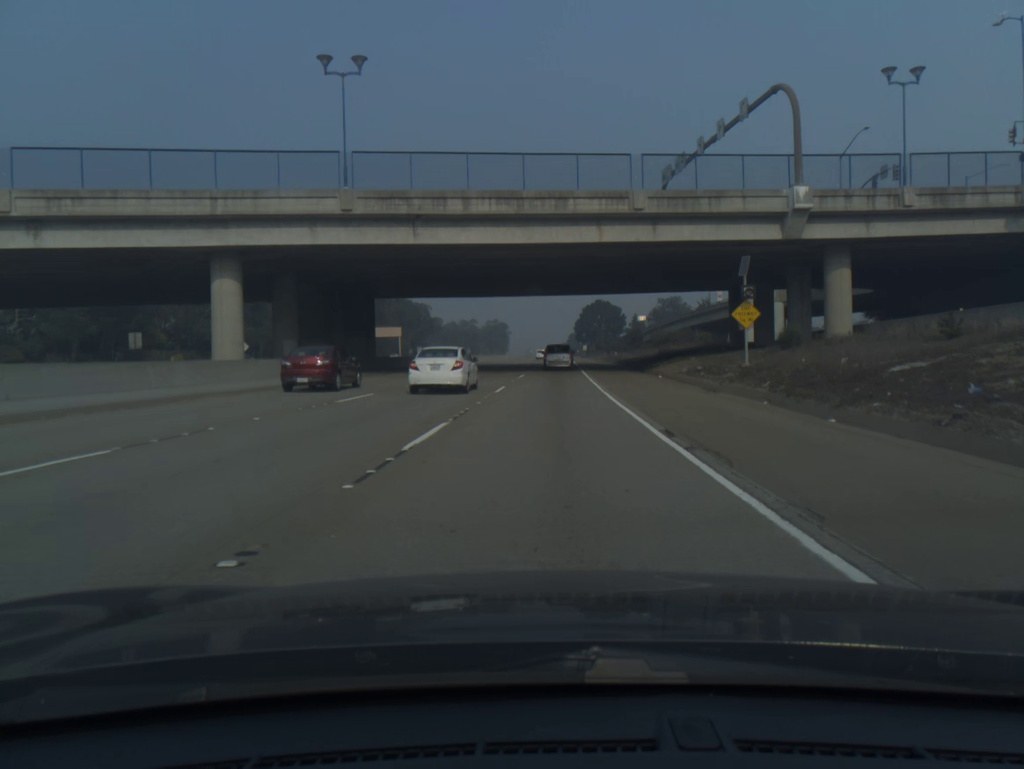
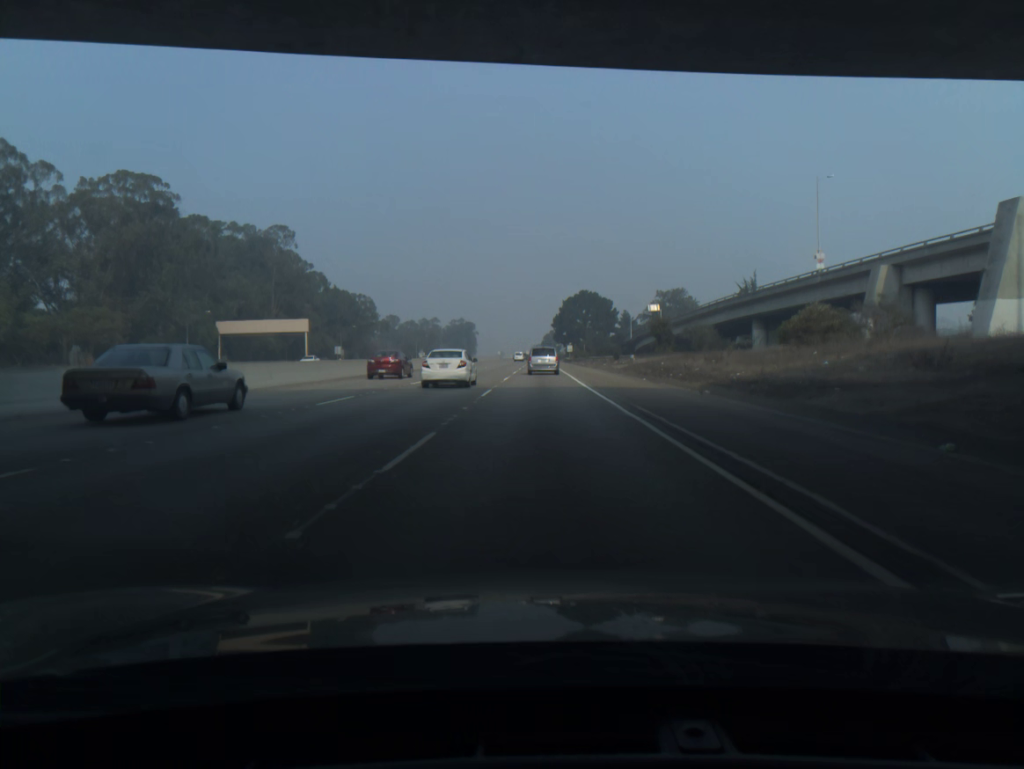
(+1.1, +60.1) m; +2°
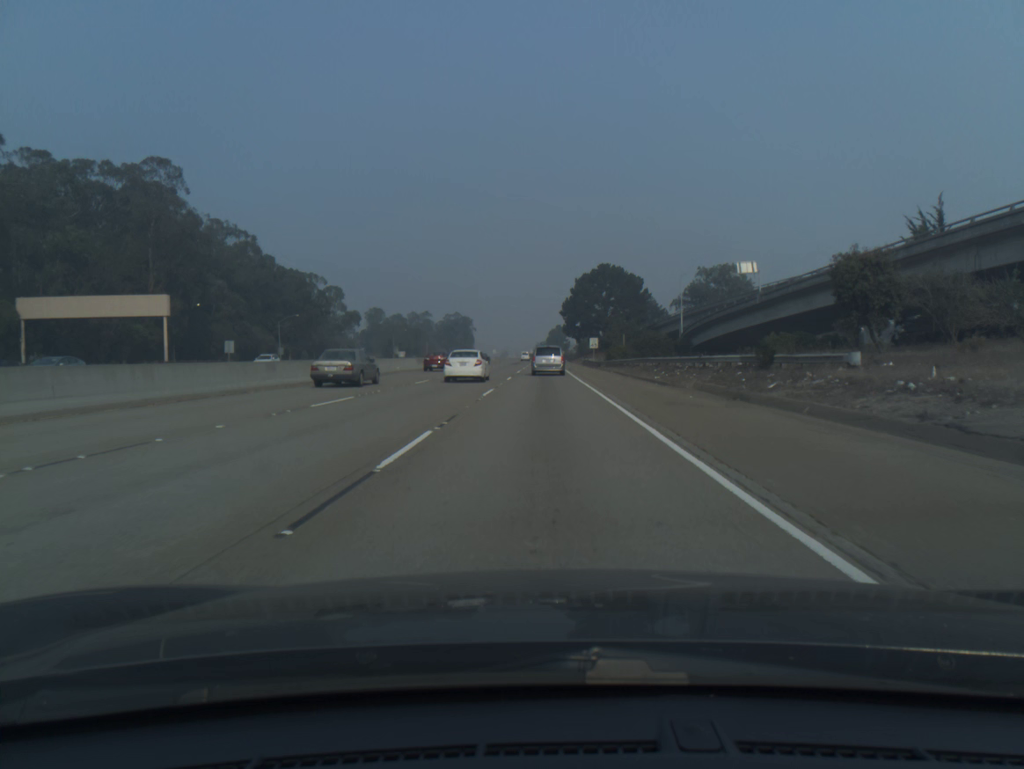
(-0.1, +58.1) m; 0°
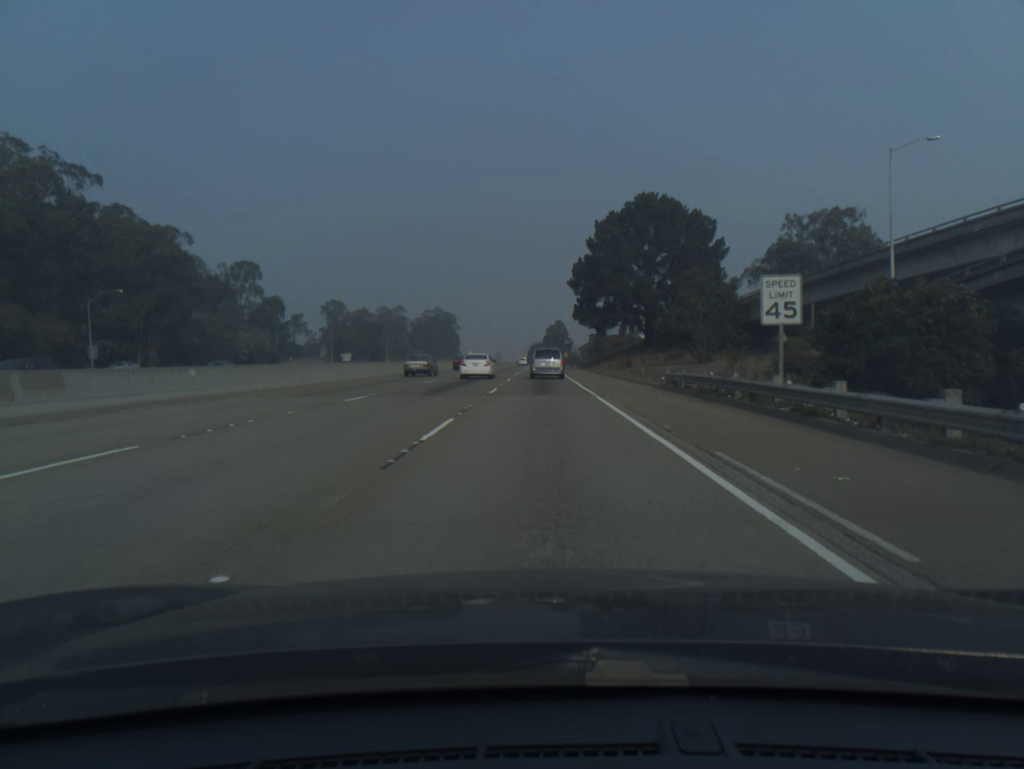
(+0.1, +69.6) m; 0°
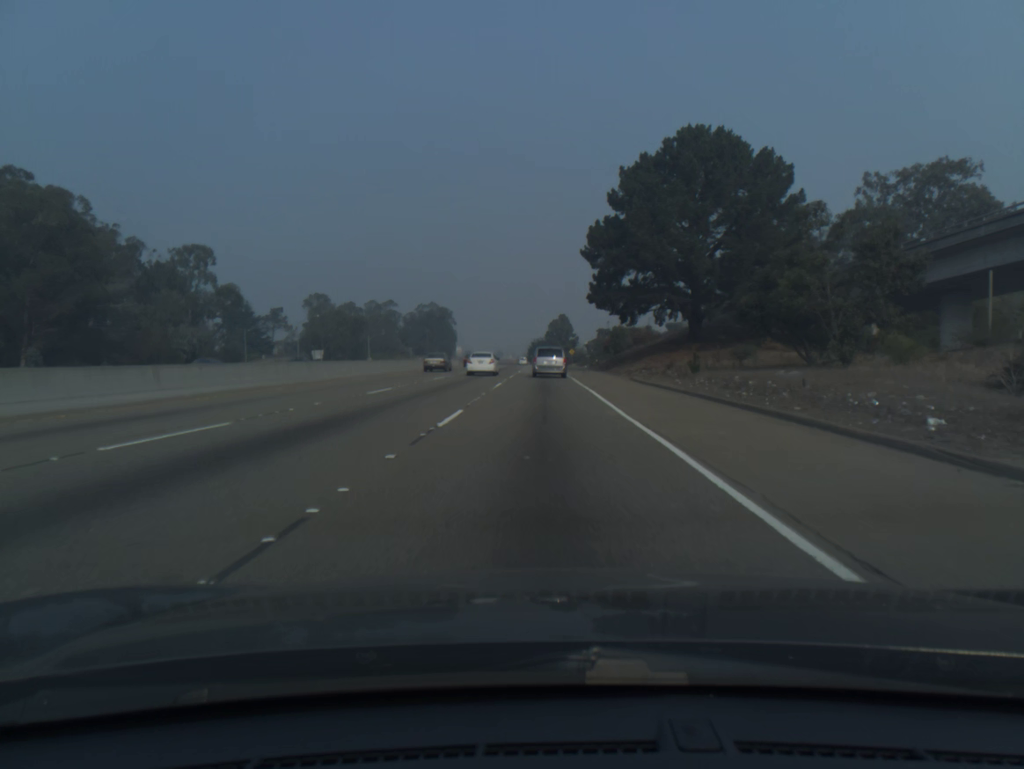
(0.0, +27.0) m; 0°
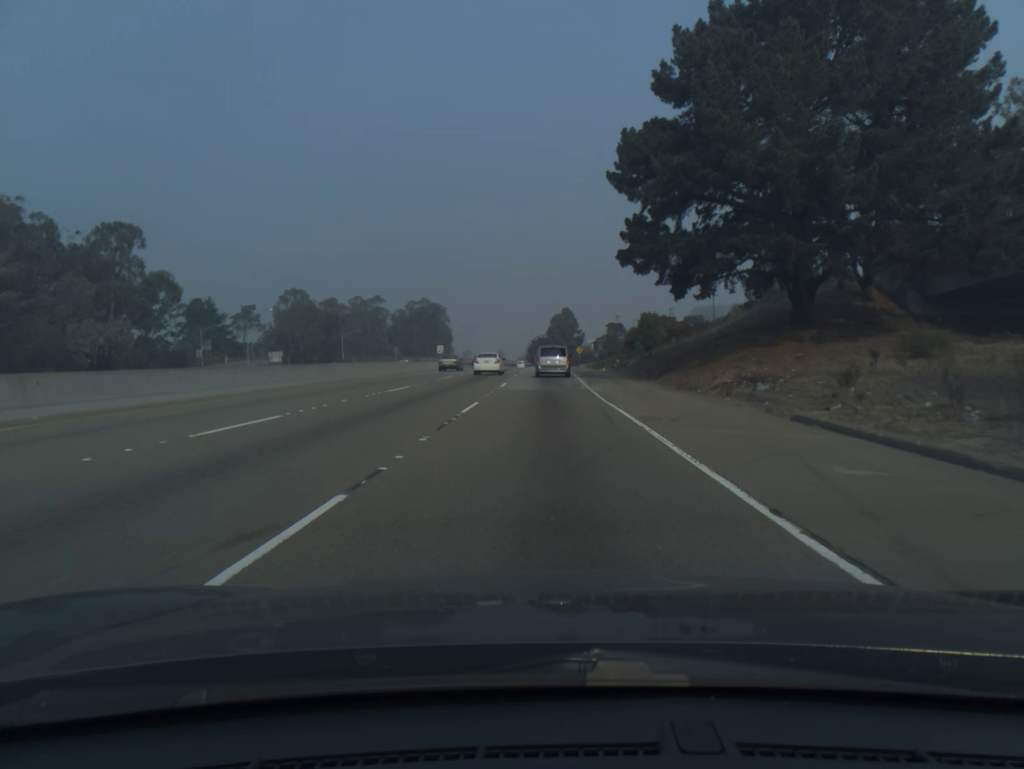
(0.0, +26.8) m; 0°
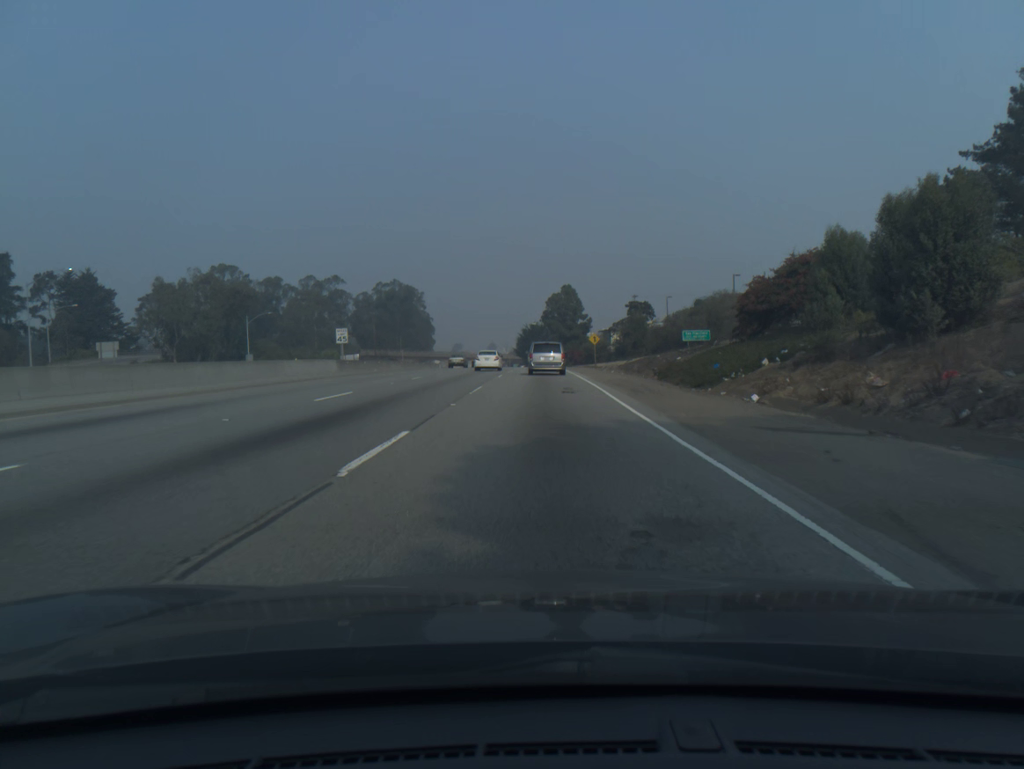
(+0.3, +52.7) m; 0°
